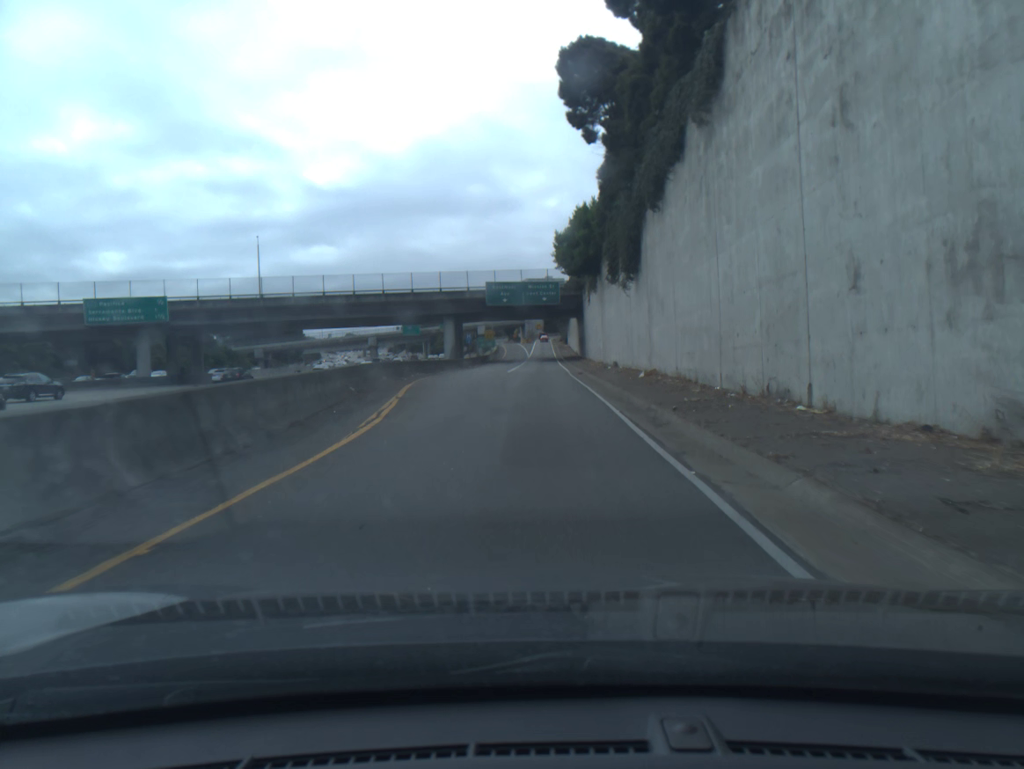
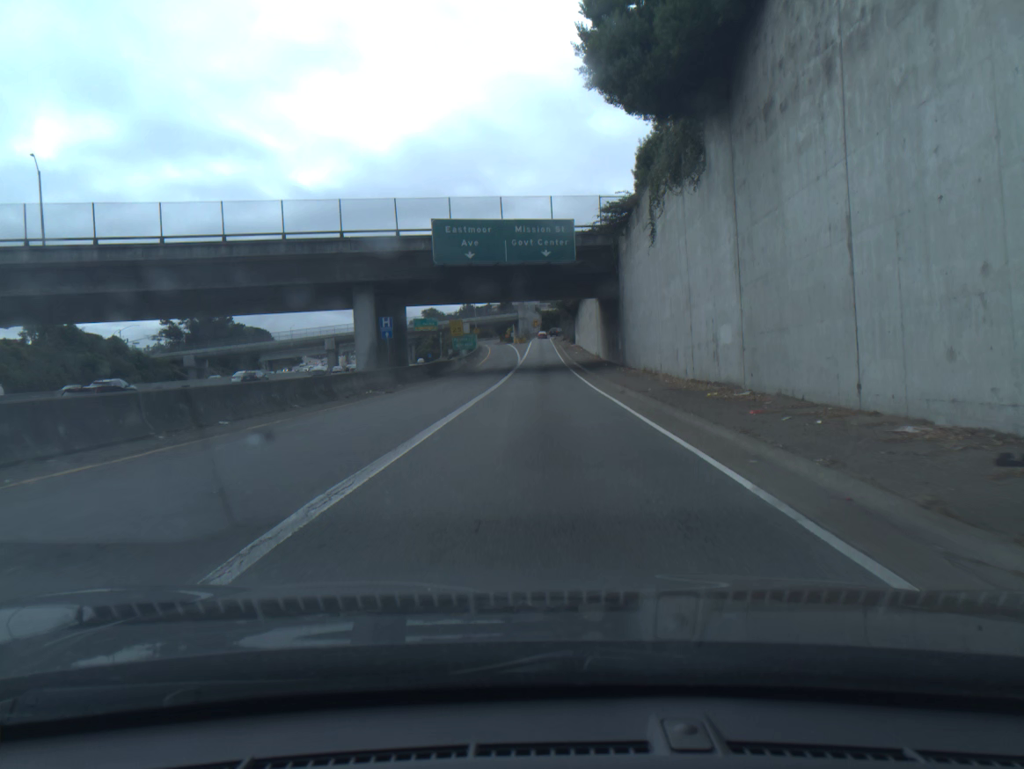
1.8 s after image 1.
(+0.2, +42.0) m; 0°
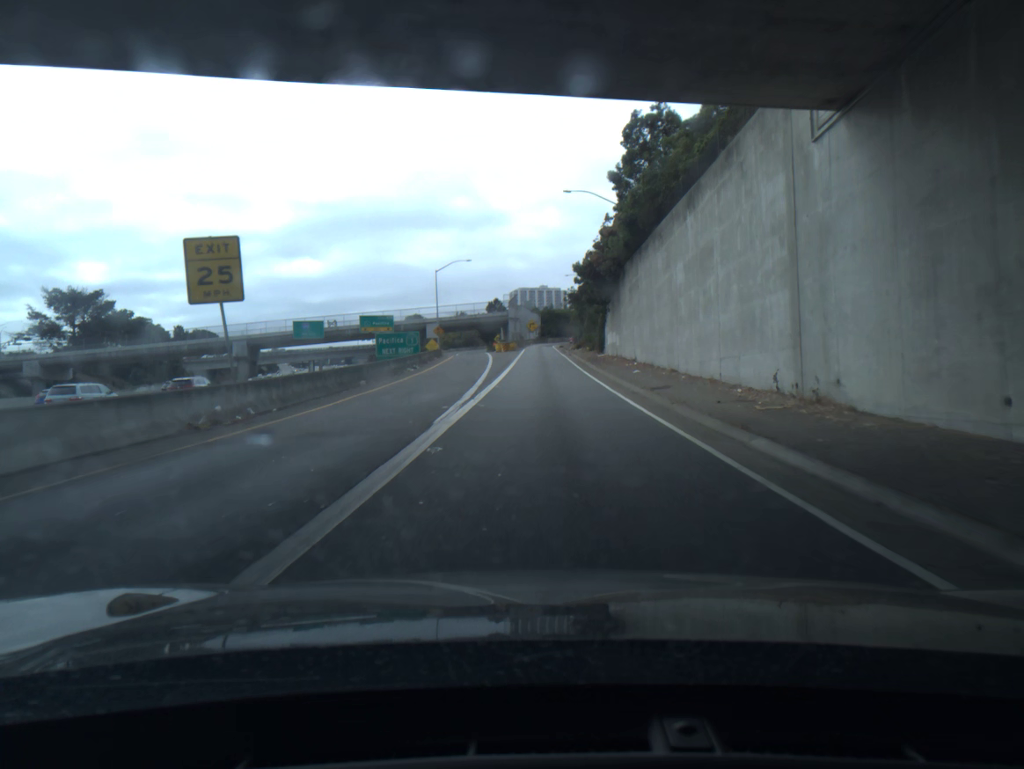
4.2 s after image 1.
(+0.1, +53.1) m; 0°
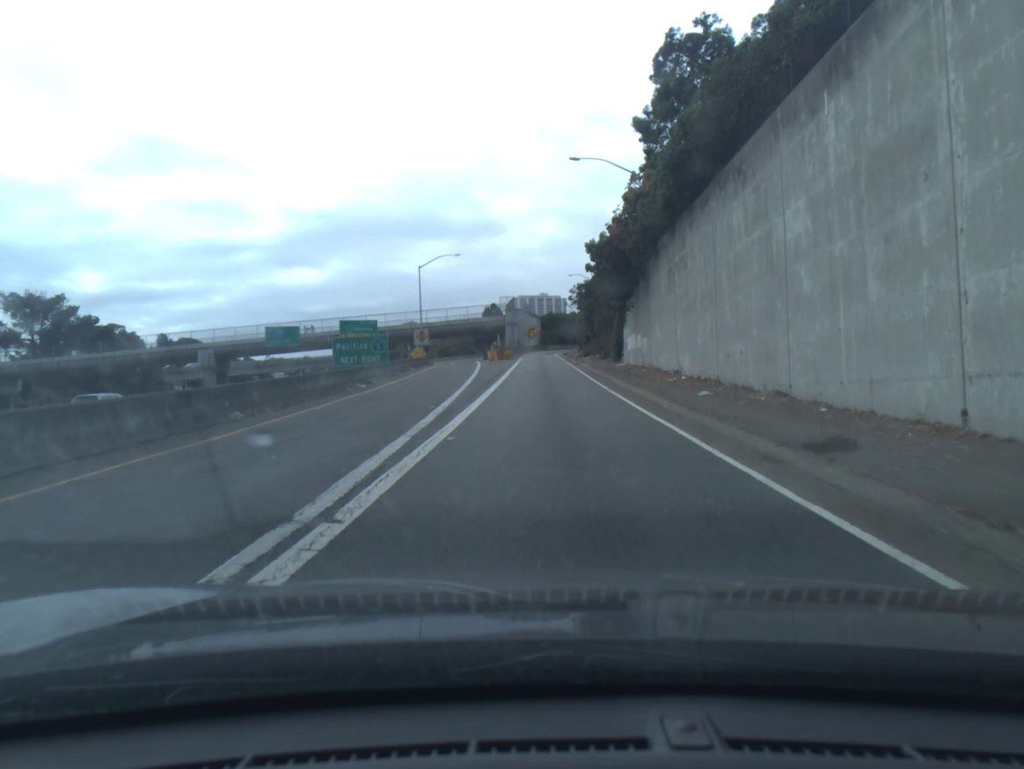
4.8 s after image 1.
(0.0, +12.8) m; 0°
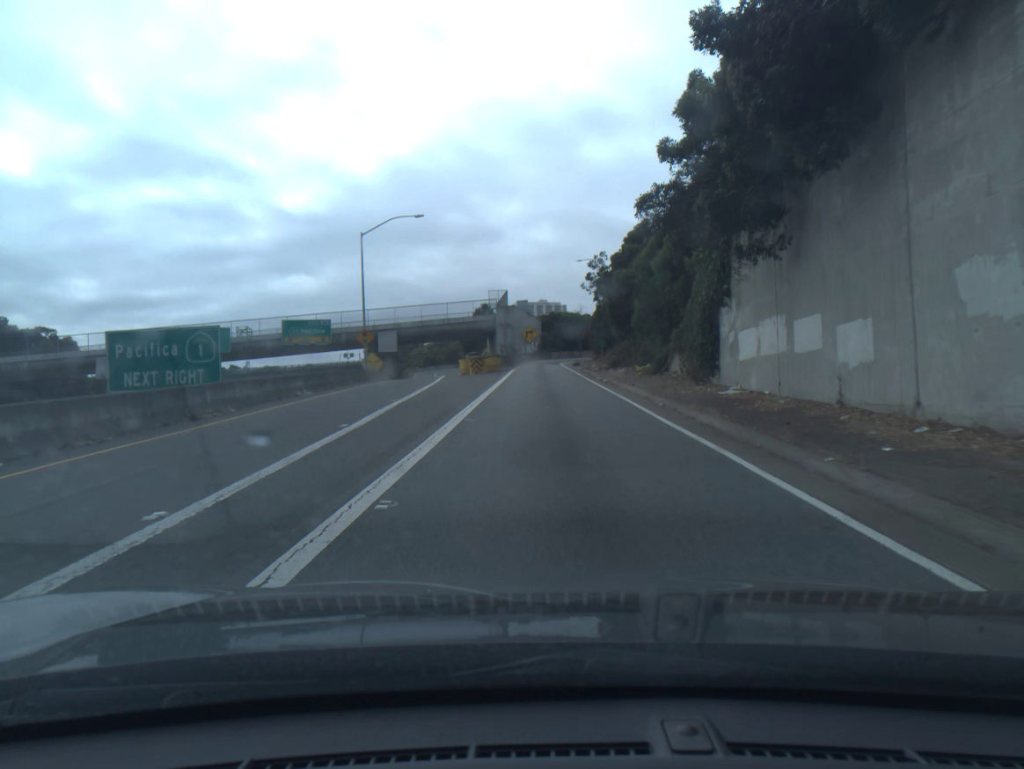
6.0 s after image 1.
(0.0, +25.3) m; 0°
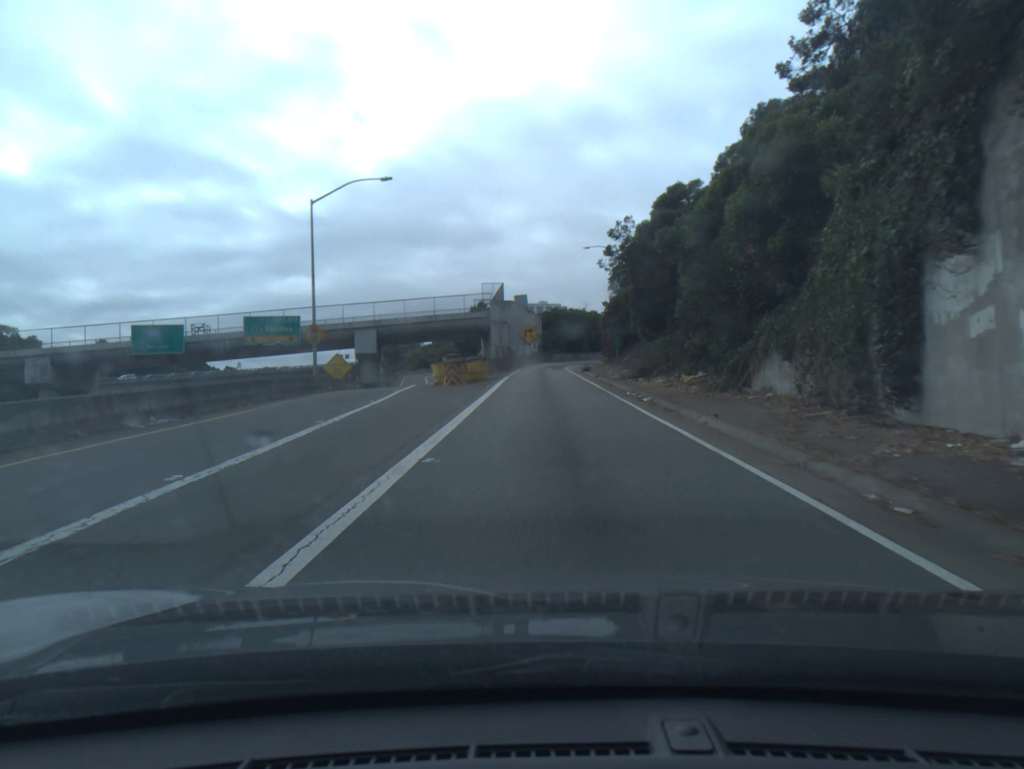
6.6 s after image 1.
(0.0, +12.2) m; 0°
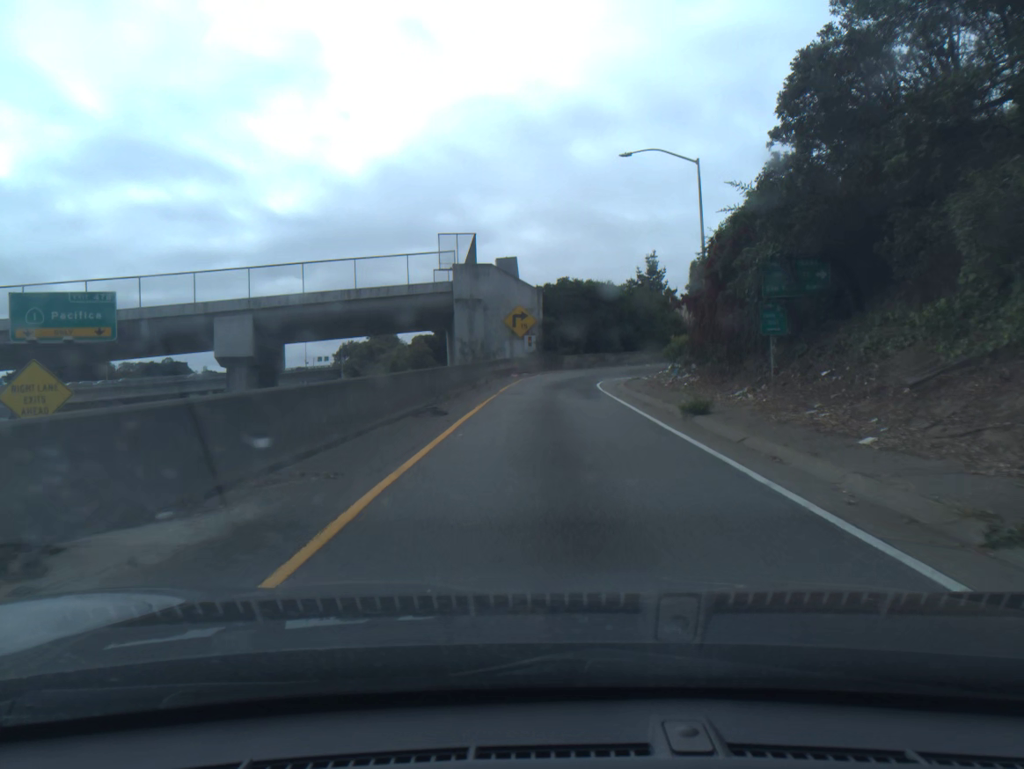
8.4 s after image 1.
(0.0, +34.2) m; 0°
